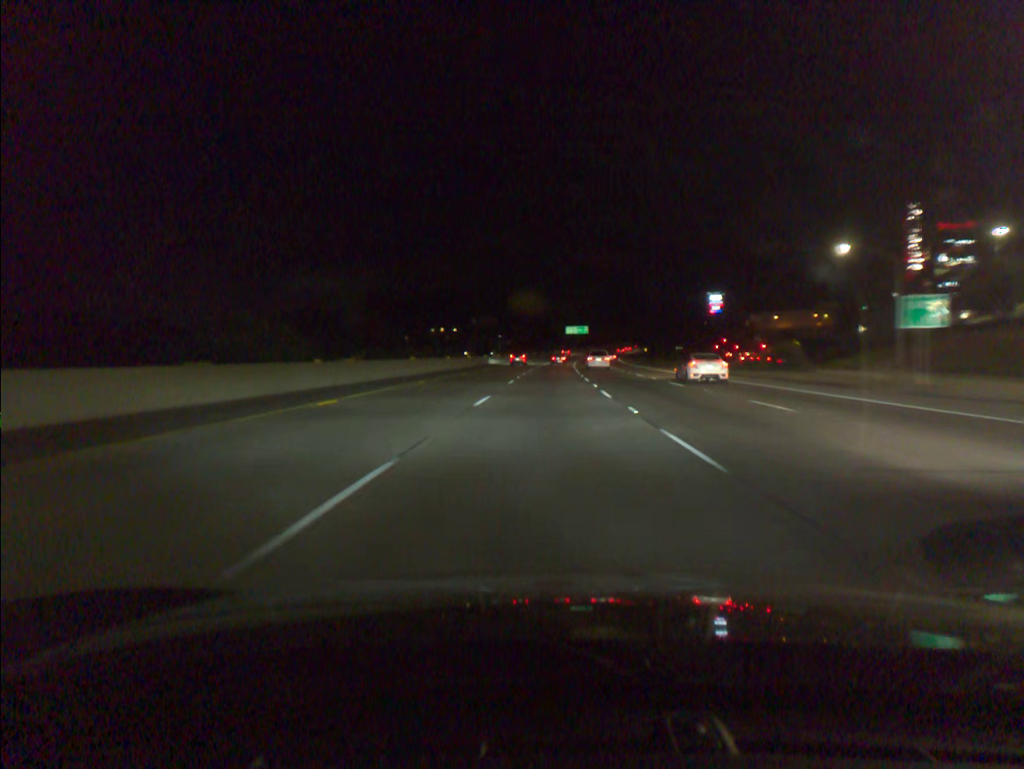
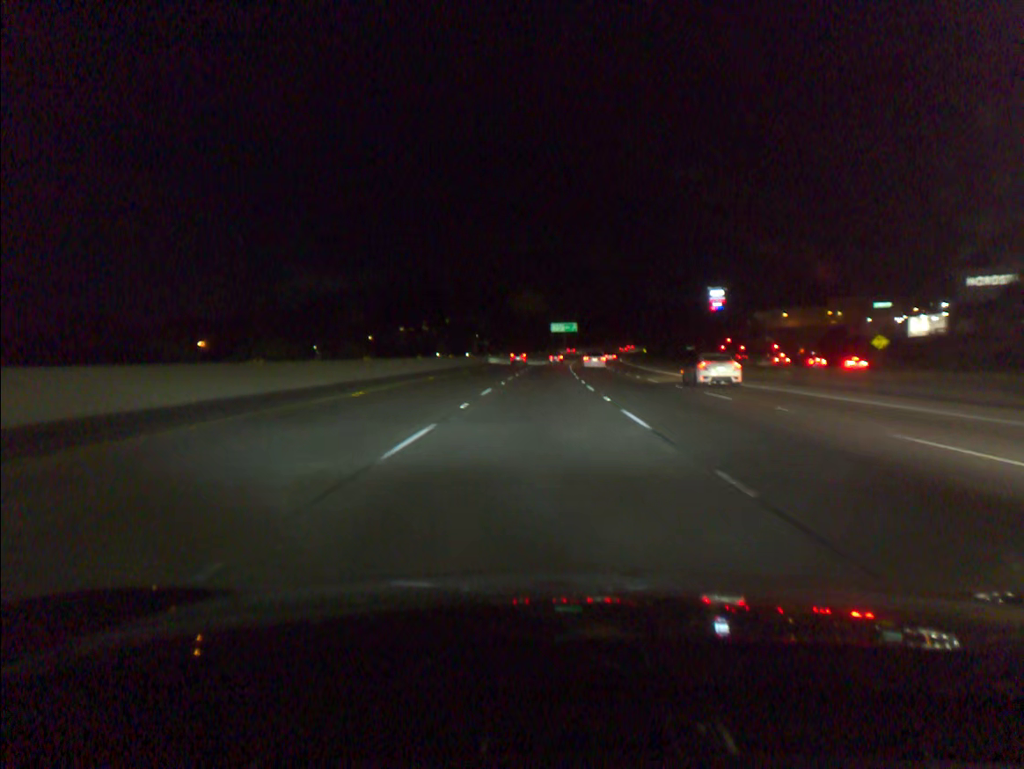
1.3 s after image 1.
(+0.5, +39.3) m; +1°
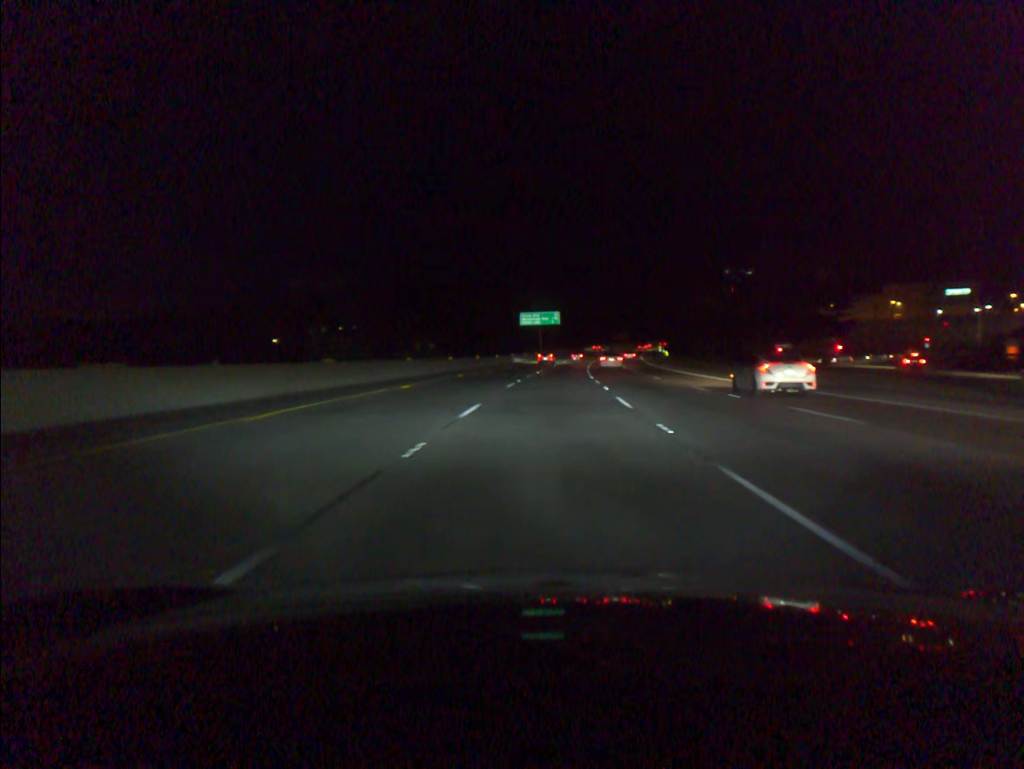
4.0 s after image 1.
(+1.2, +81.9) m; +2°
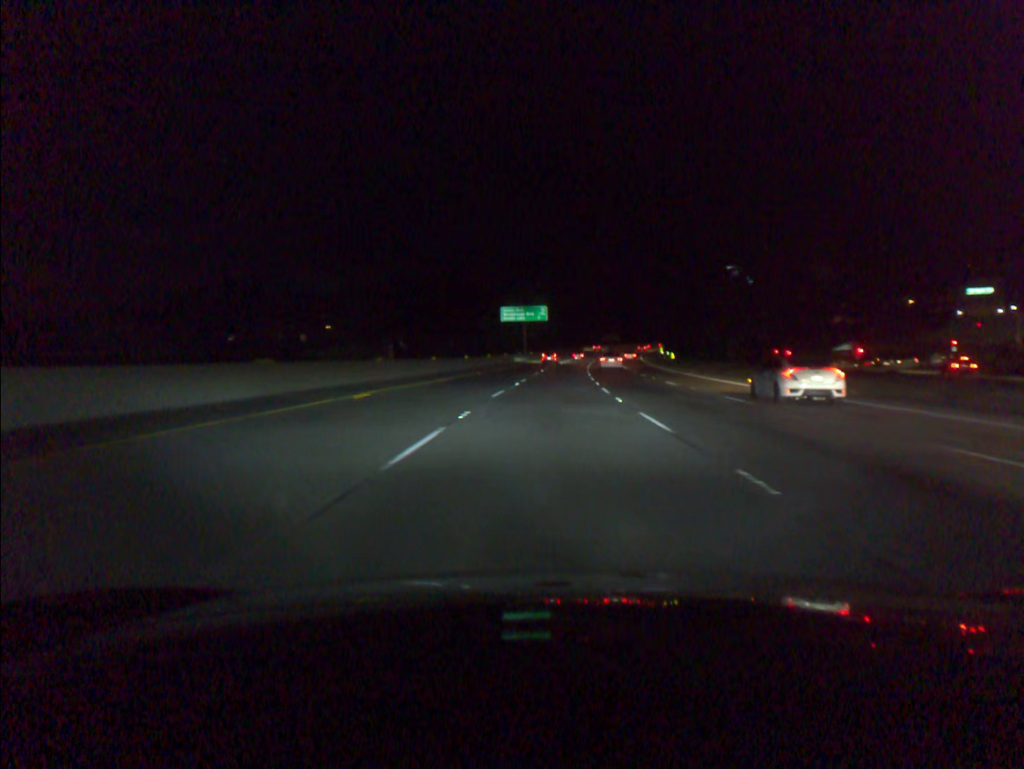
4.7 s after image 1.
(+0.2, +21.2) m; +1°
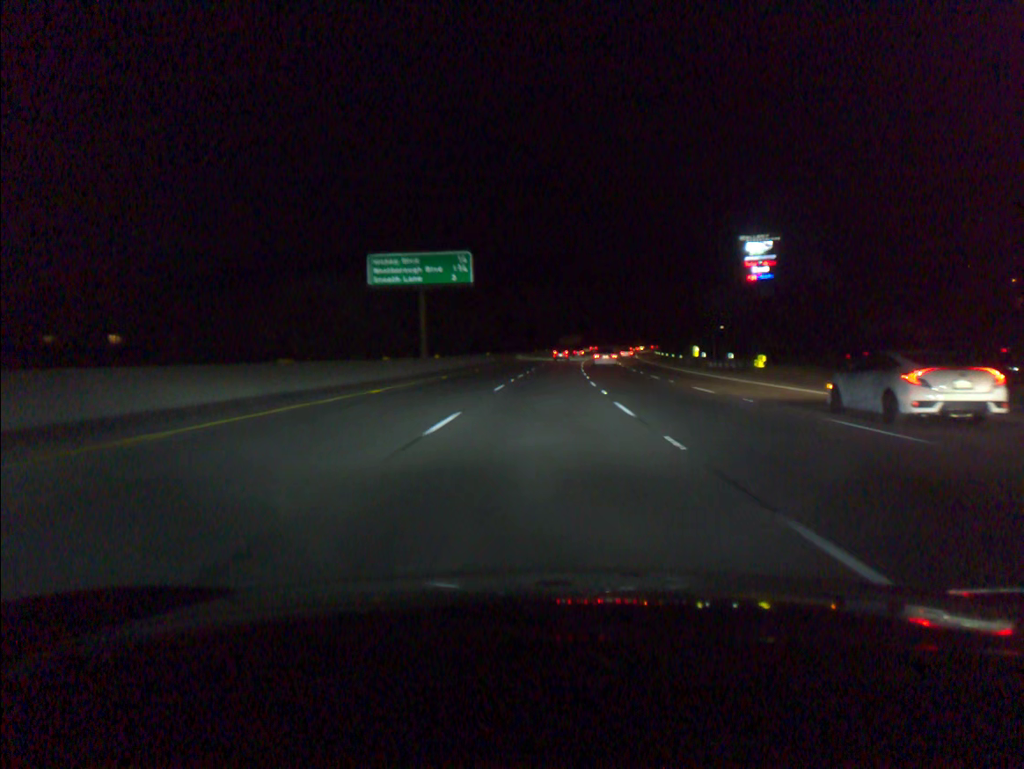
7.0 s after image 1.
(+2.4, +69.7) m; +4°
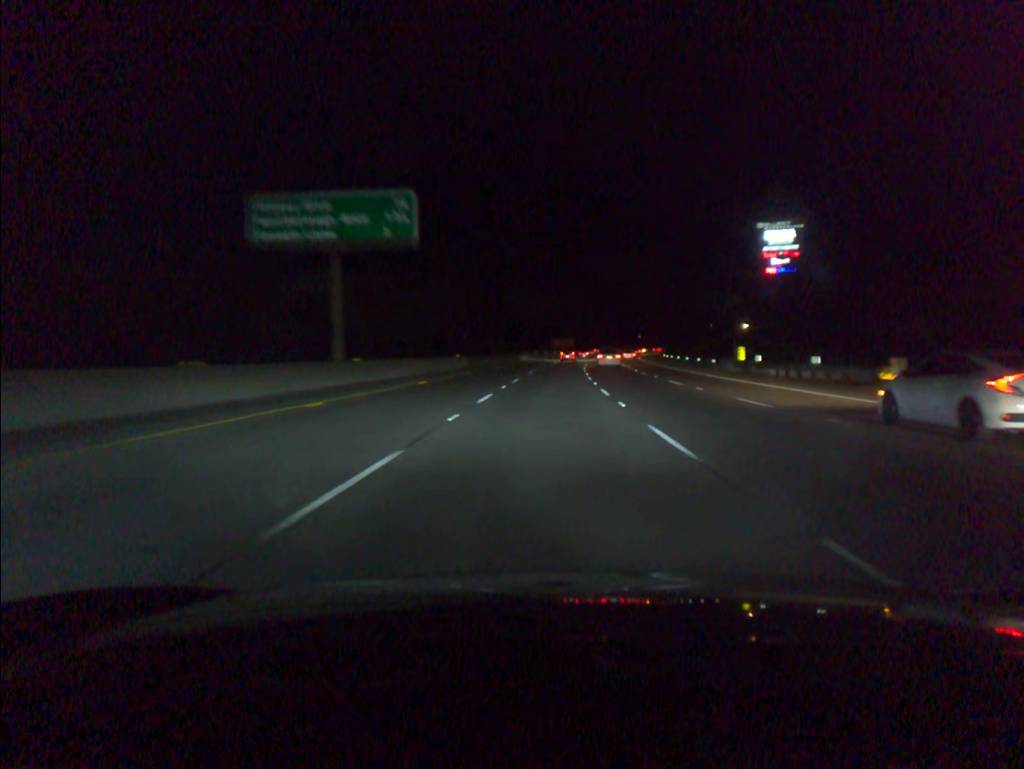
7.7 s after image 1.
(+0.2, +21.2) m; +1°
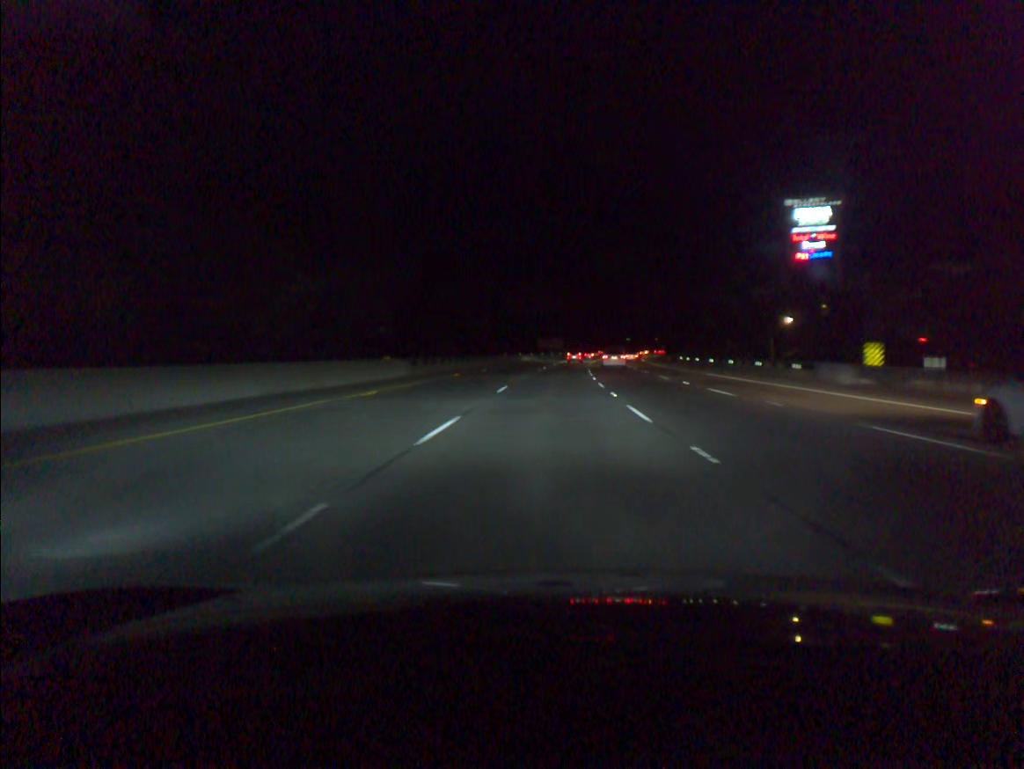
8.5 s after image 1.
(+0.2, +24.1) m; +1°
